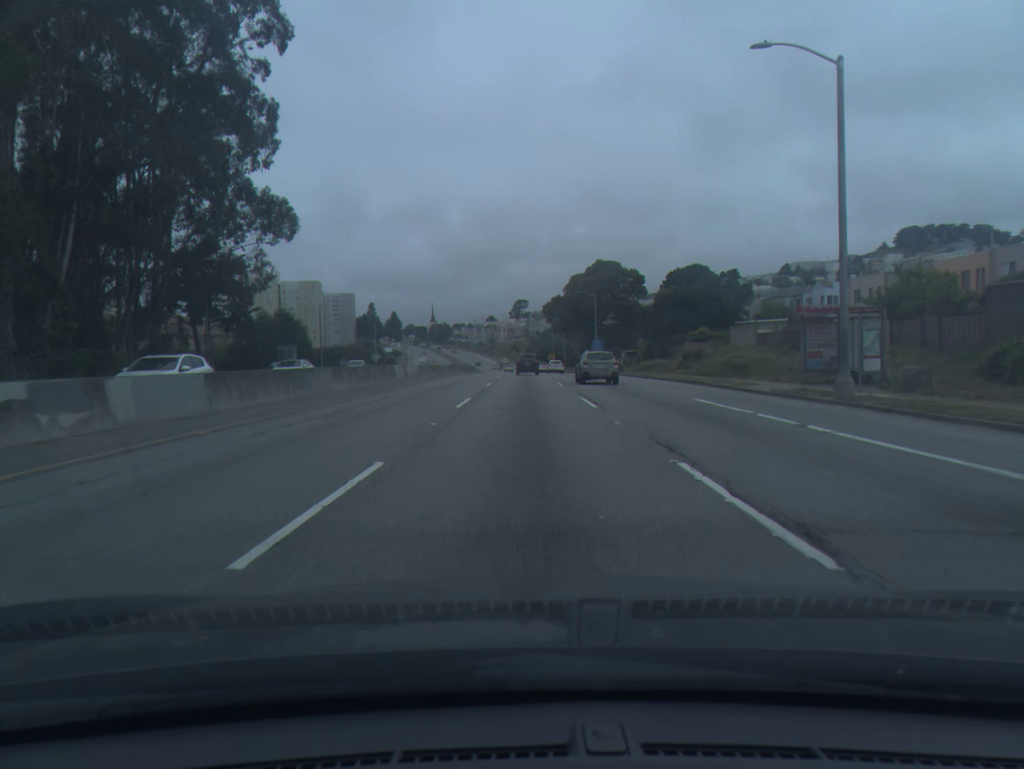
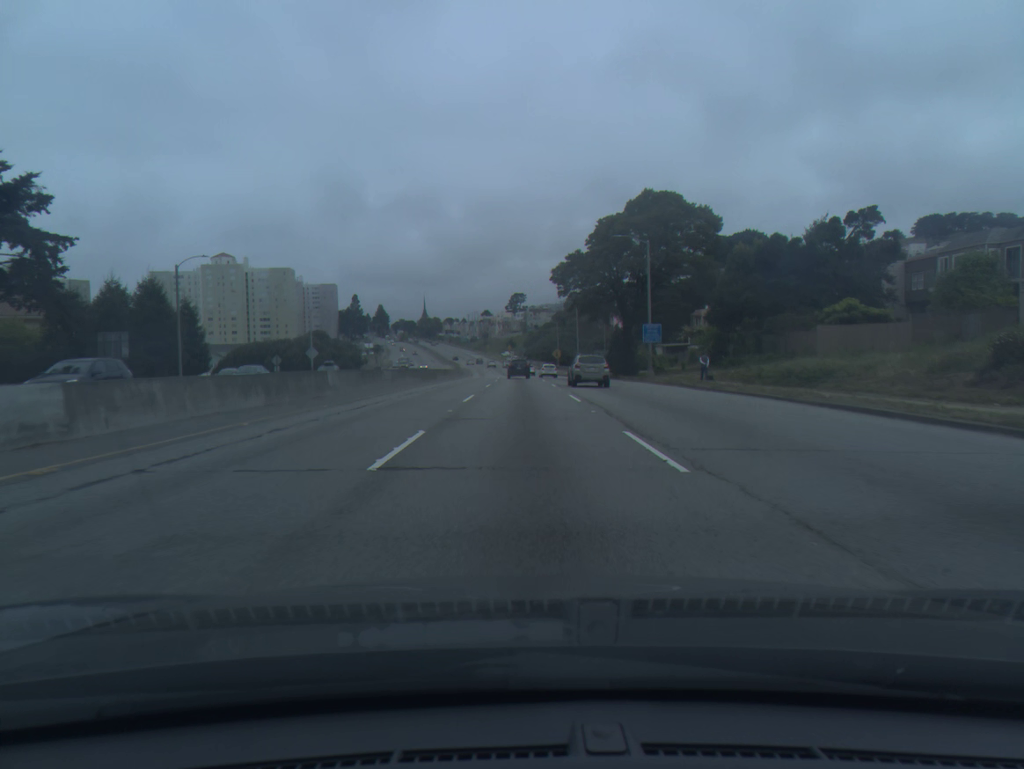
(+0.1, +40.3) m; 0°
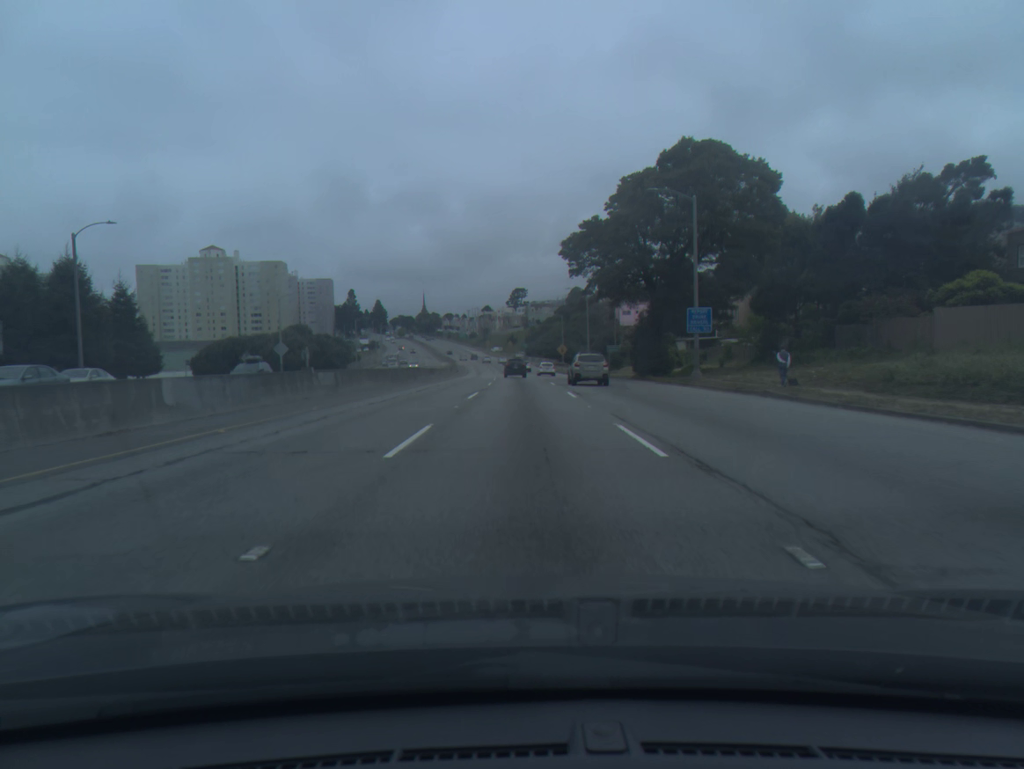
(0.0, +13.4) m; 0°
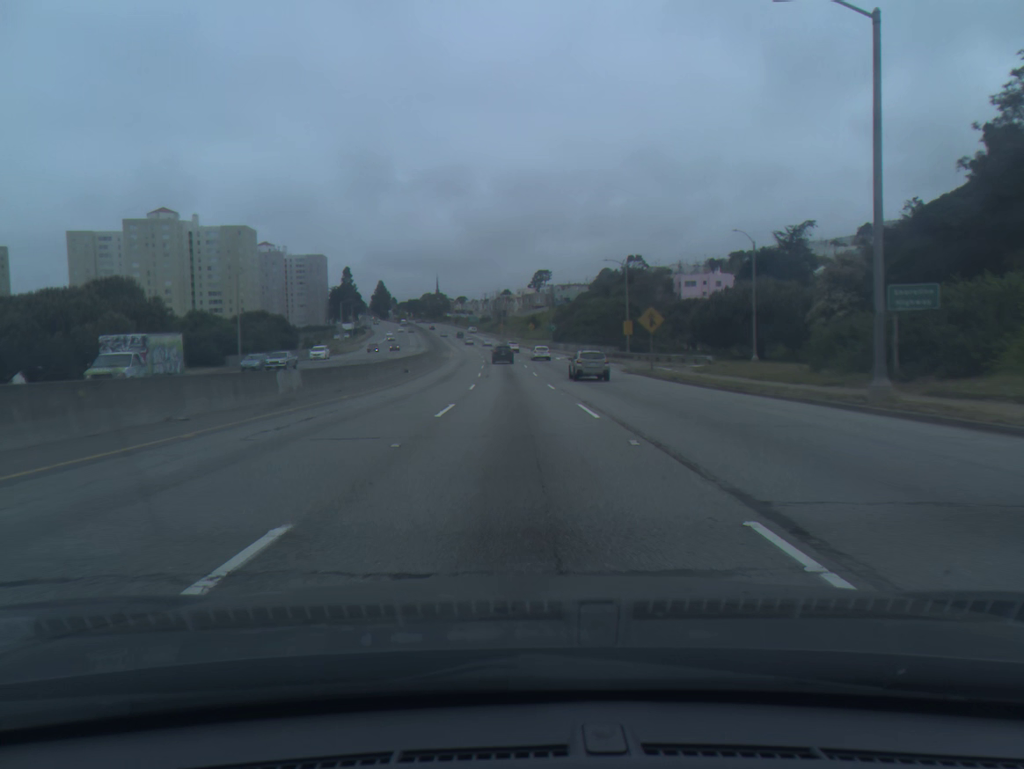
(-0.6, +67.7) m; -2°
